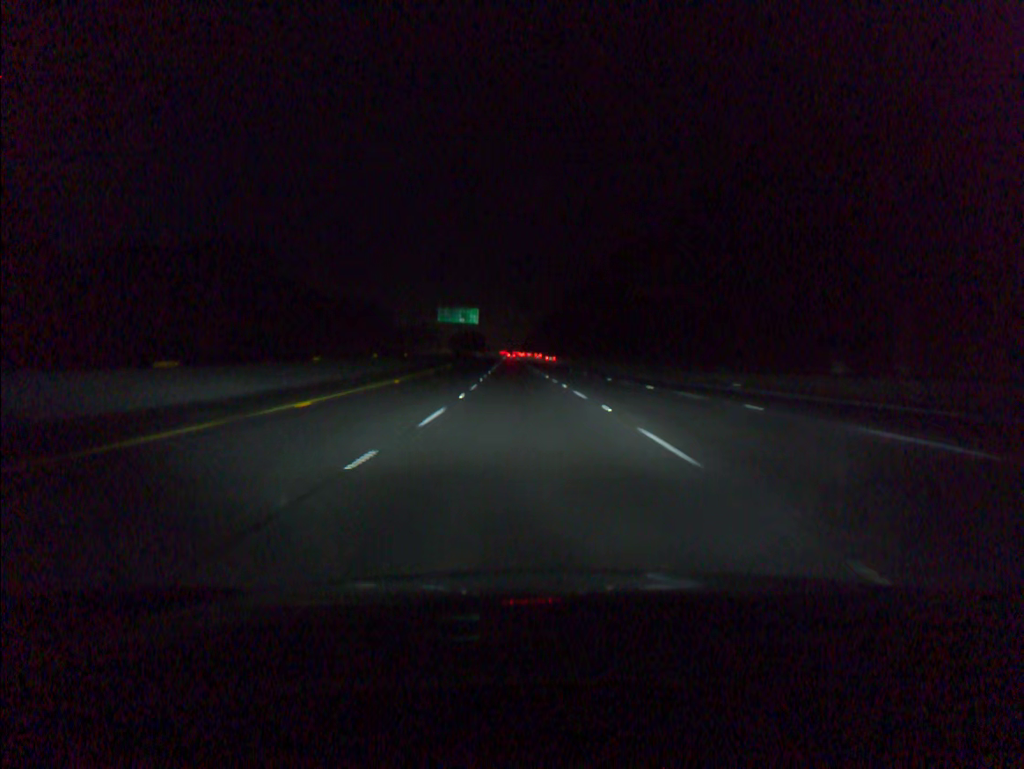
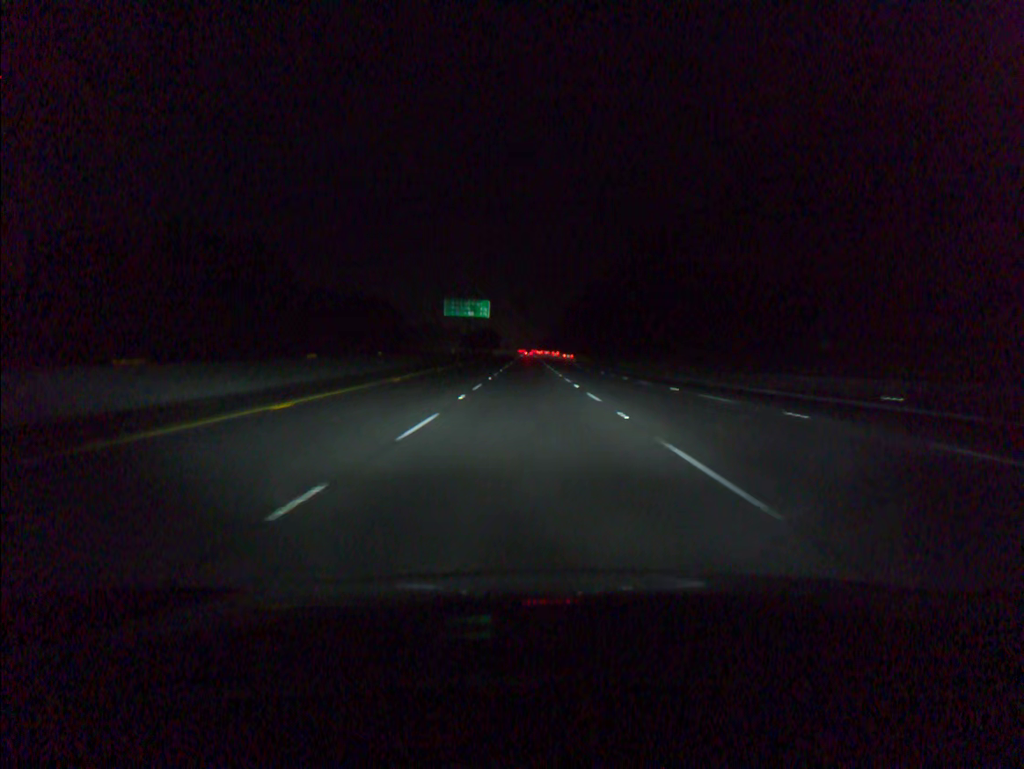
(-0.2, +17.0) m; -1°
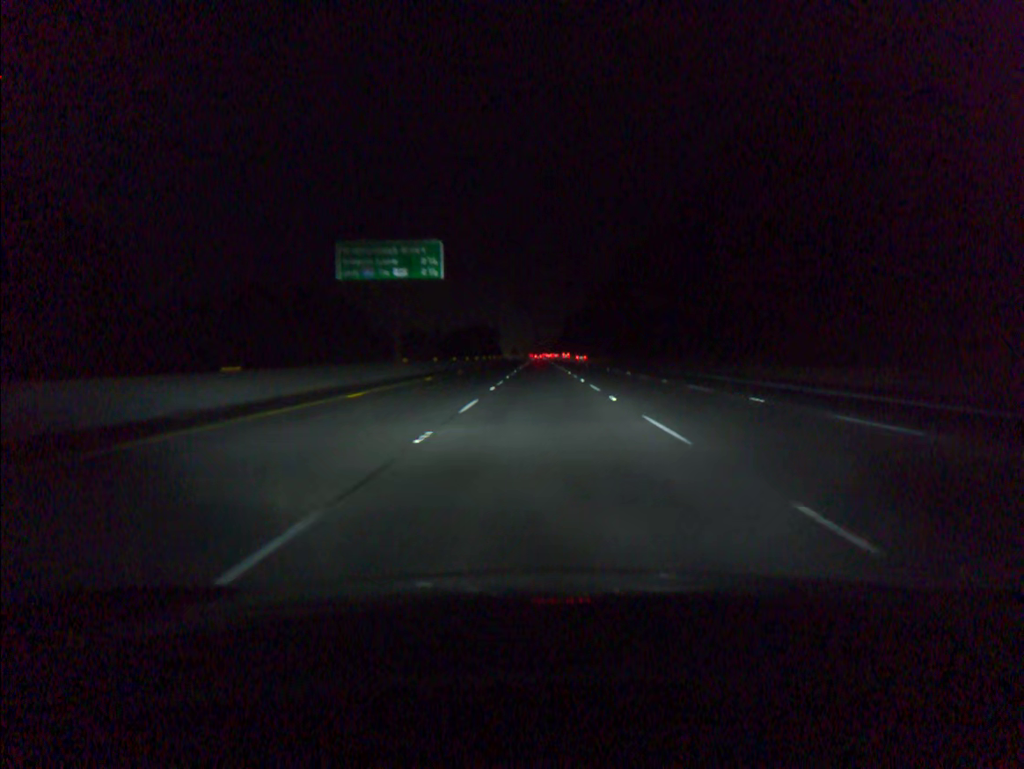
(-1.1, +68.0) m; -1°
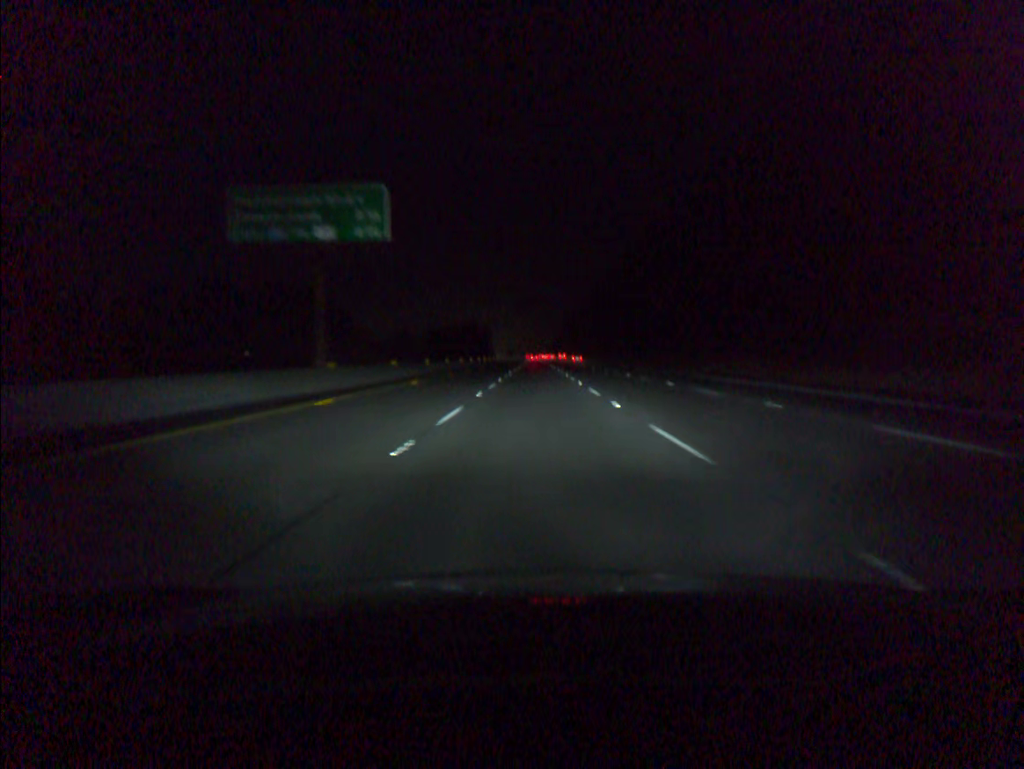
(0.0, +17.0) m; 0°
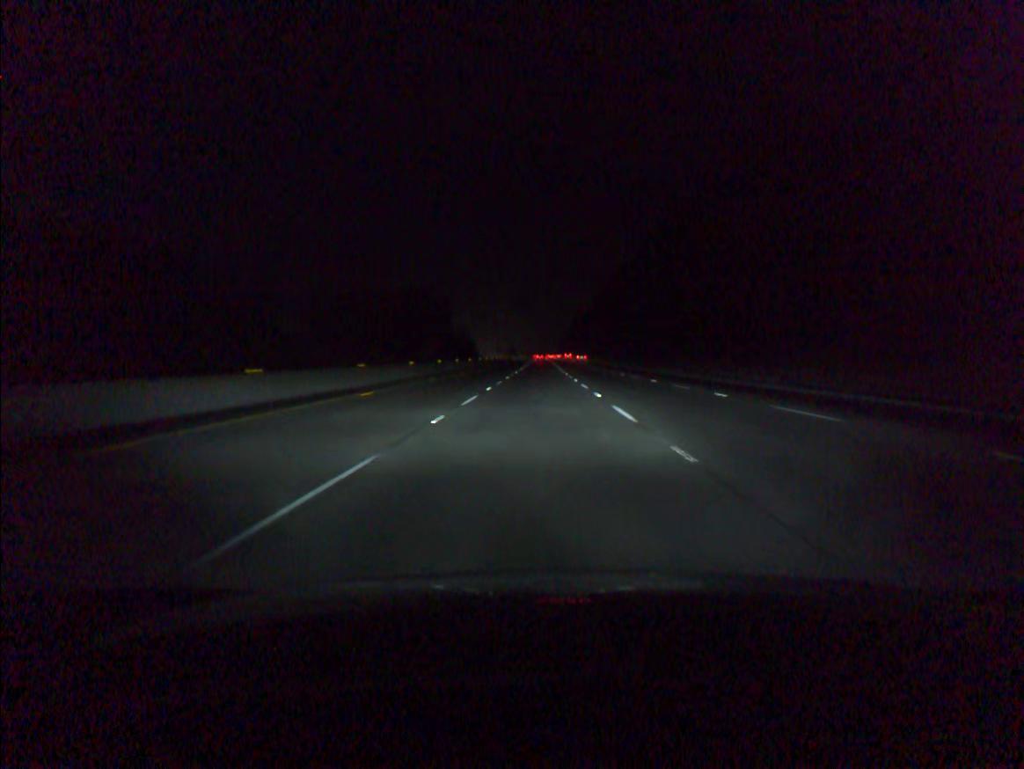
(-0.3, +67.8) m; -1°
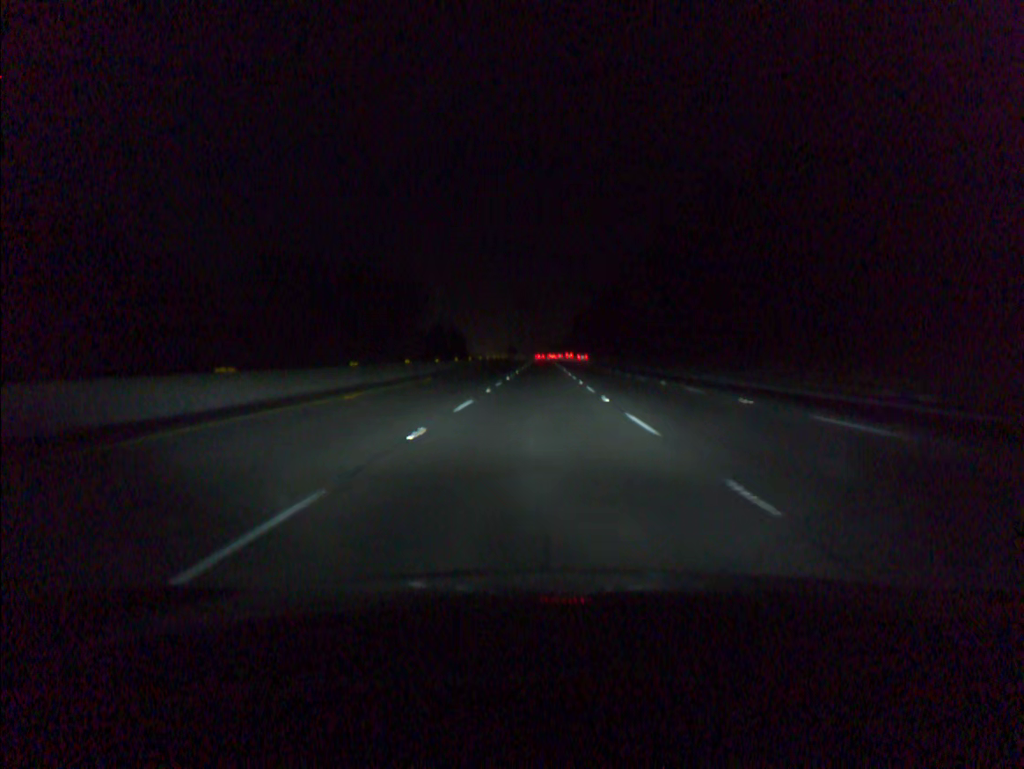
(0.0, +16.9) m; 0°
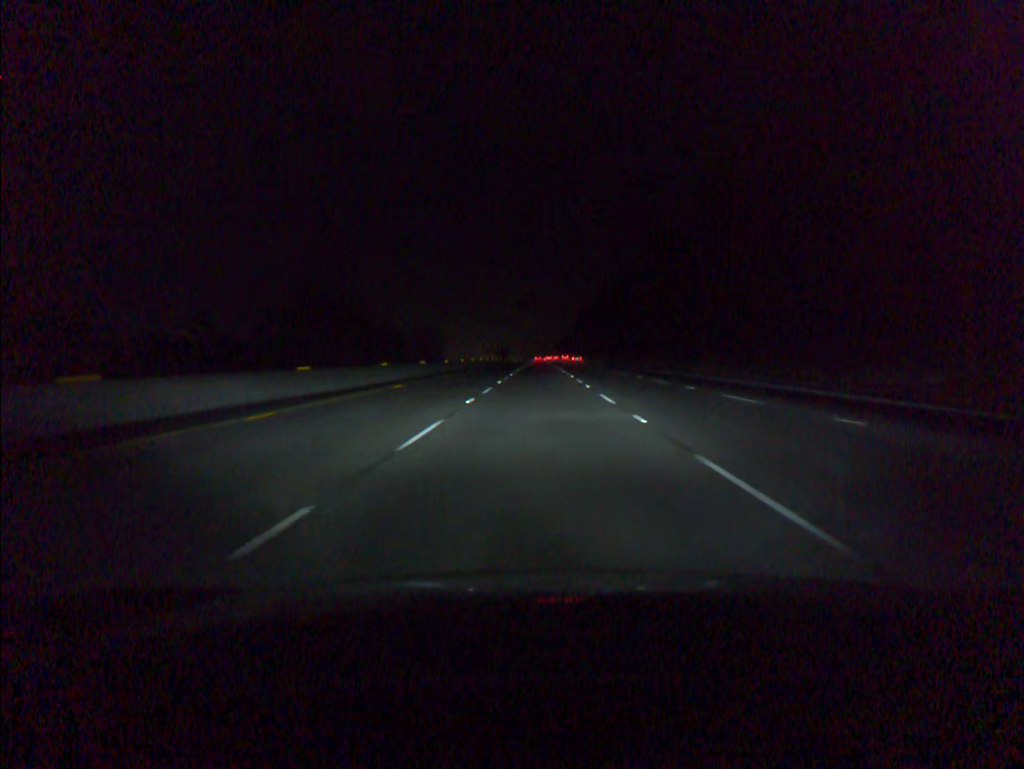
(+0.2, +50.8) m; 0°
